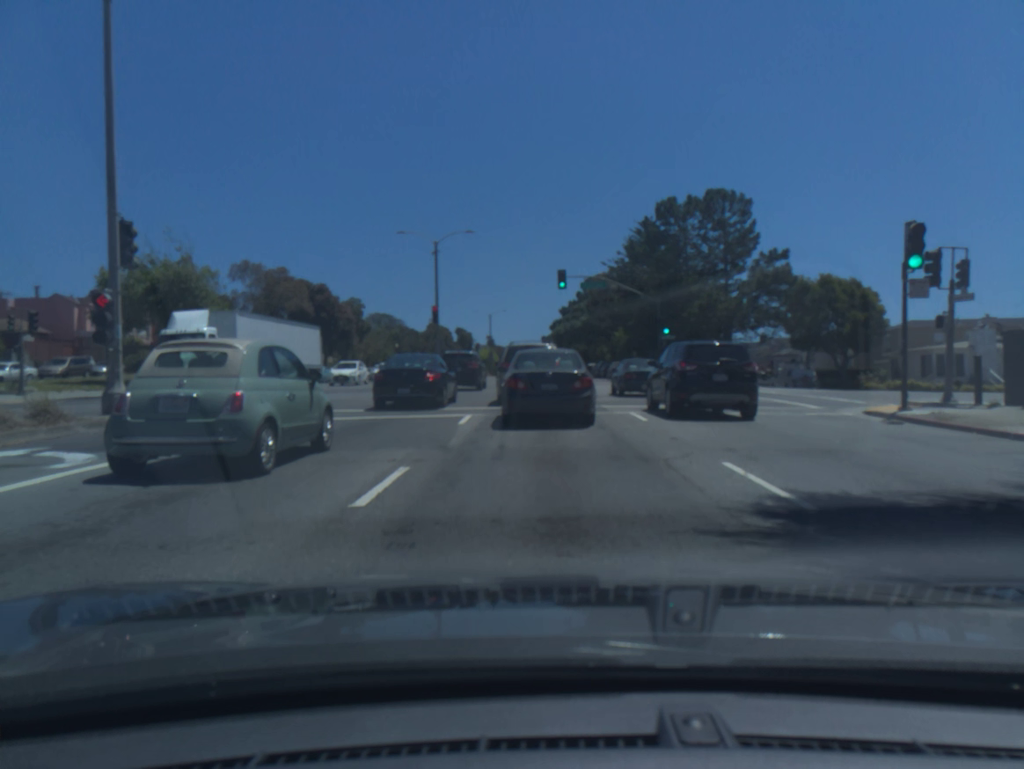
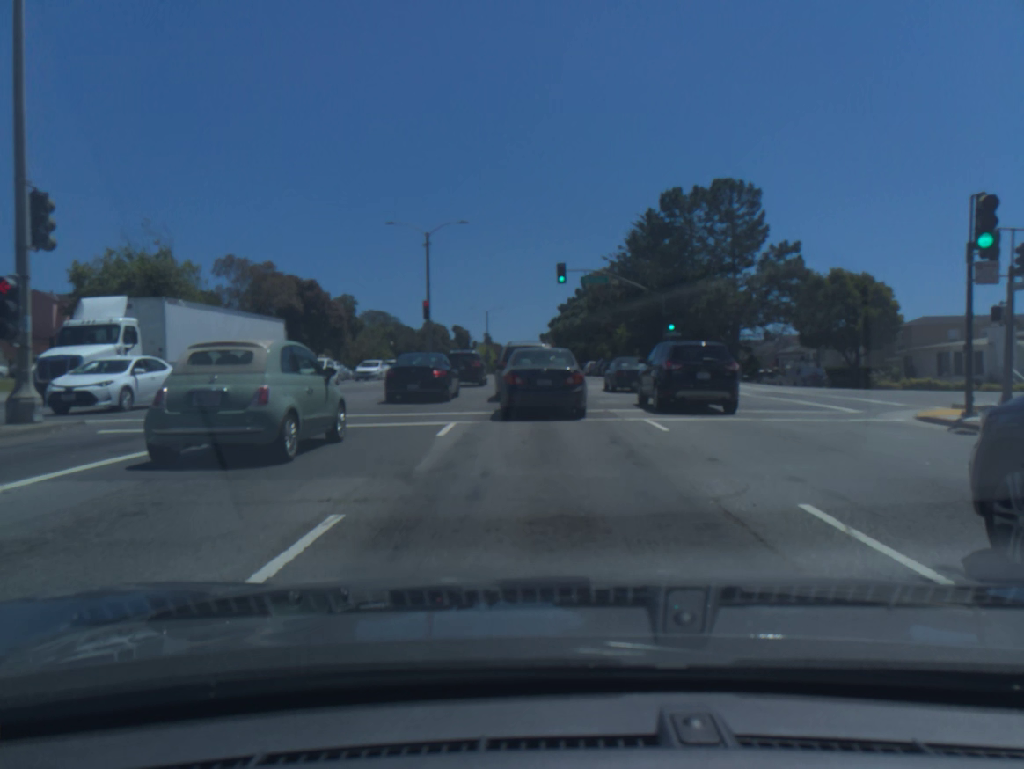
(0.0, +2.8) m; 0°
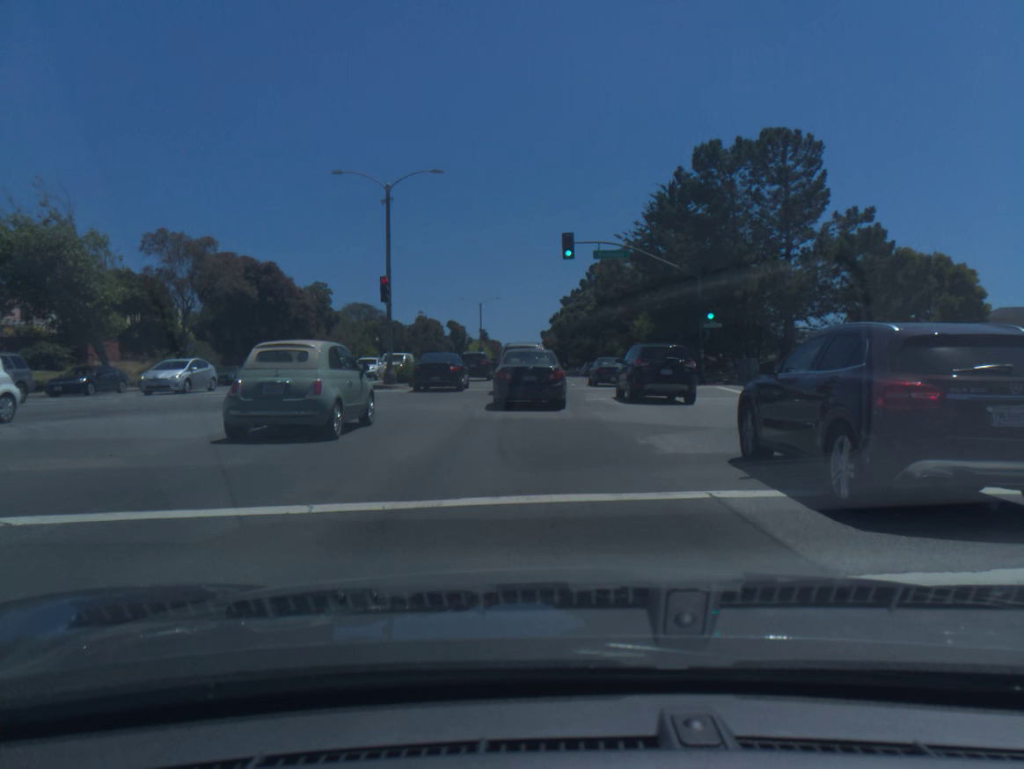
(0.0, +11.1) m; 0°
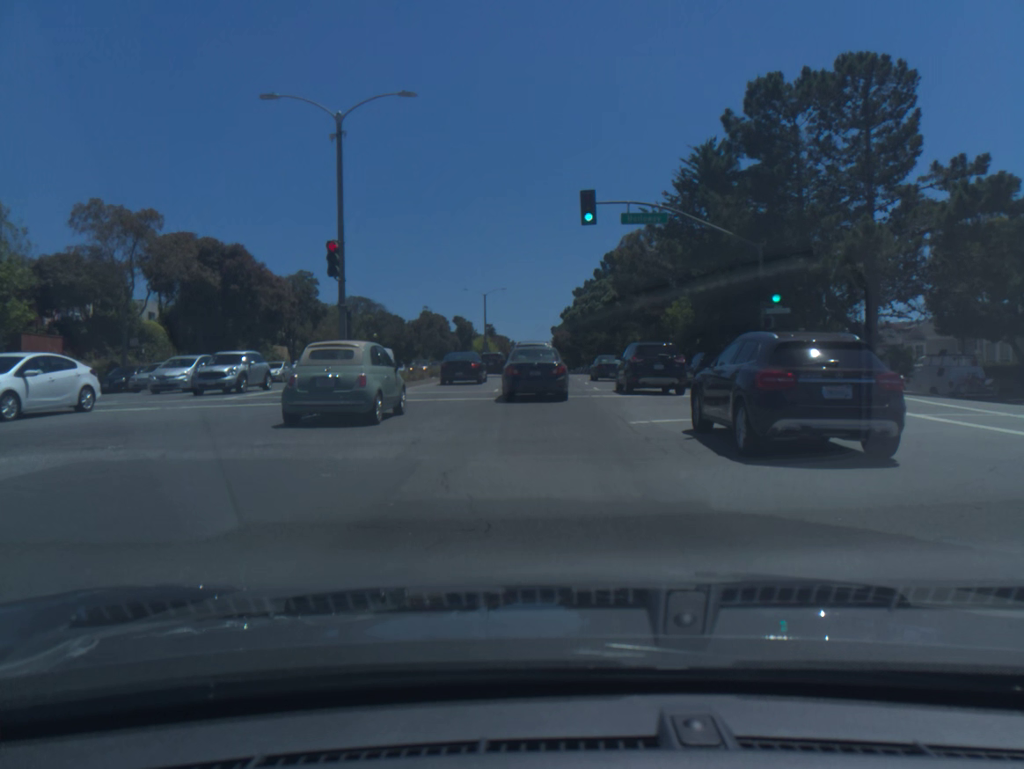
(-0.1, +9.3) m; -1°
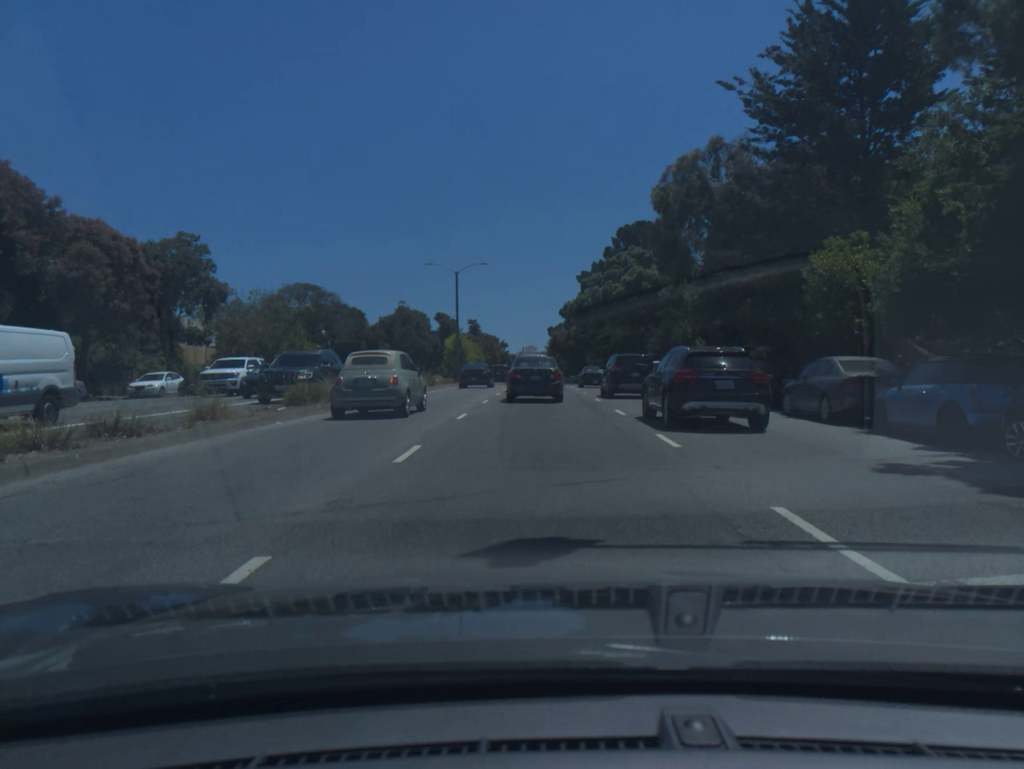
(-0.2, +23.3) m; 0°
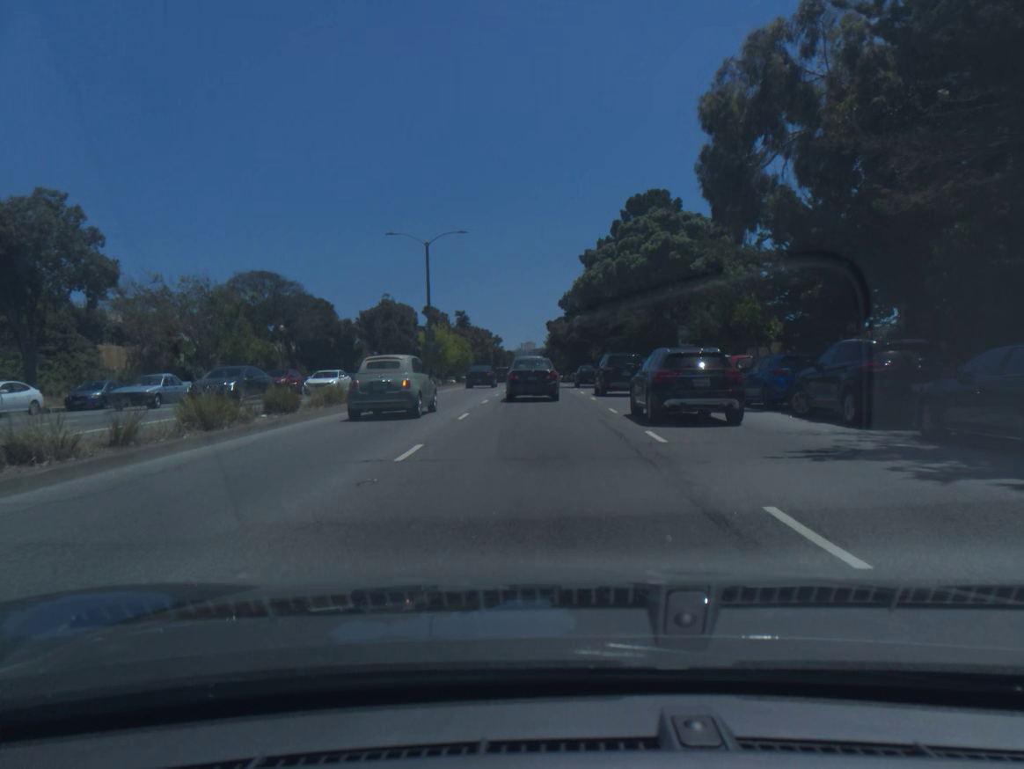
(+0.1, +13.6) m; +1°
